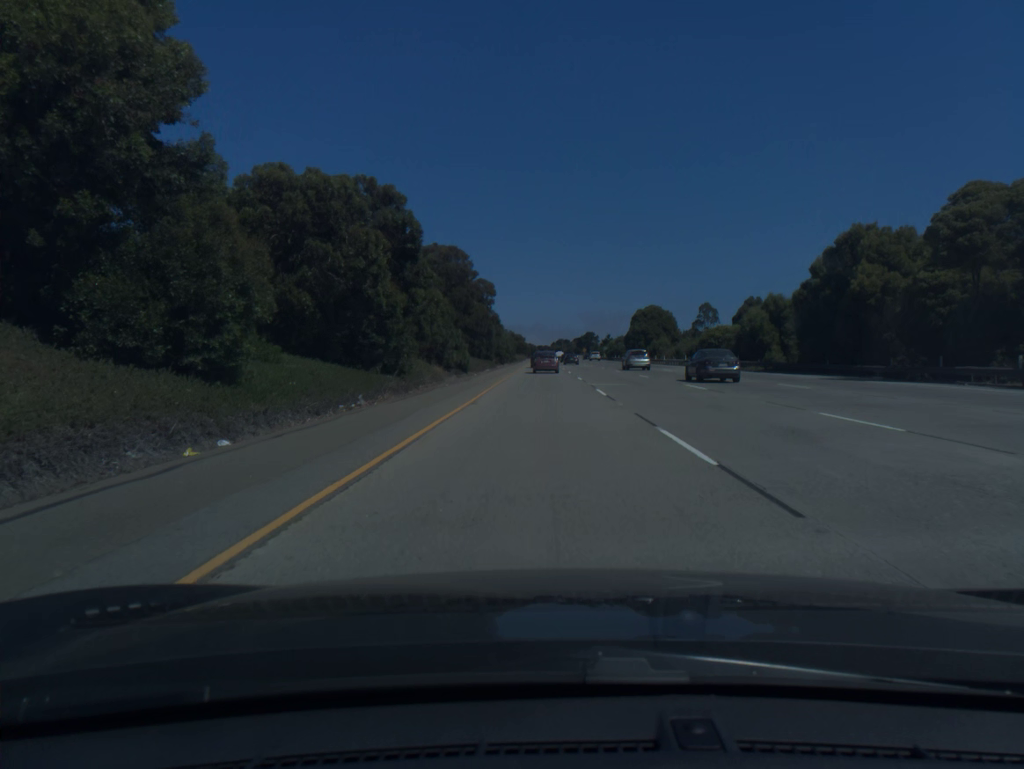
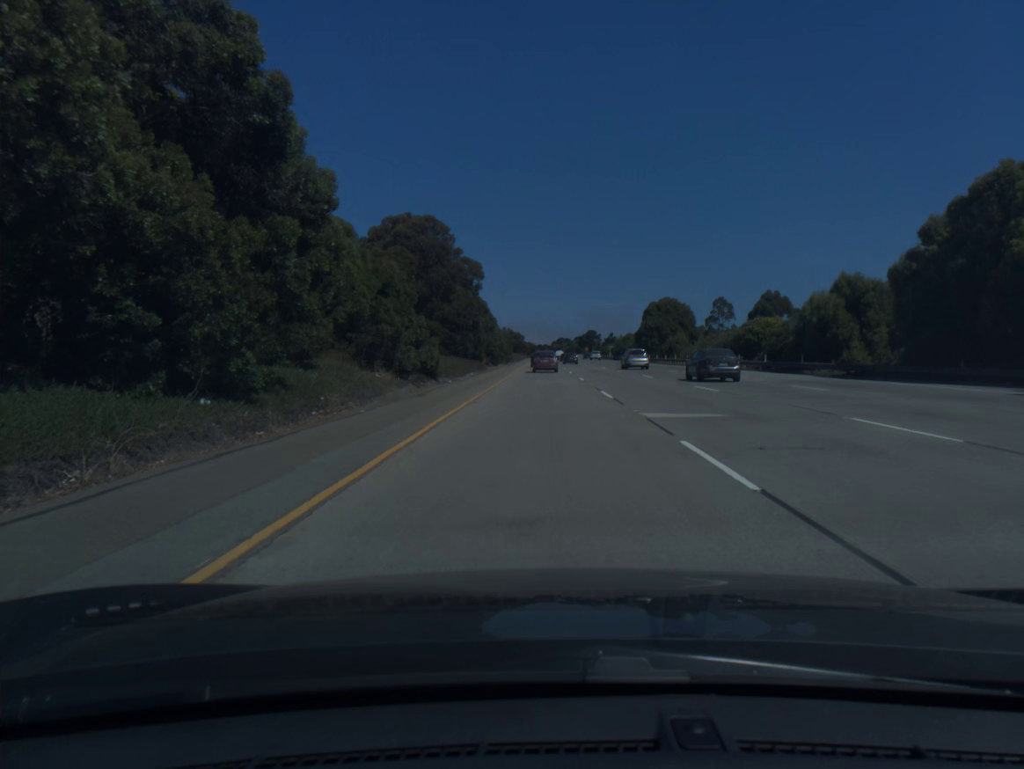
(0.0, +16.3) m; 0°
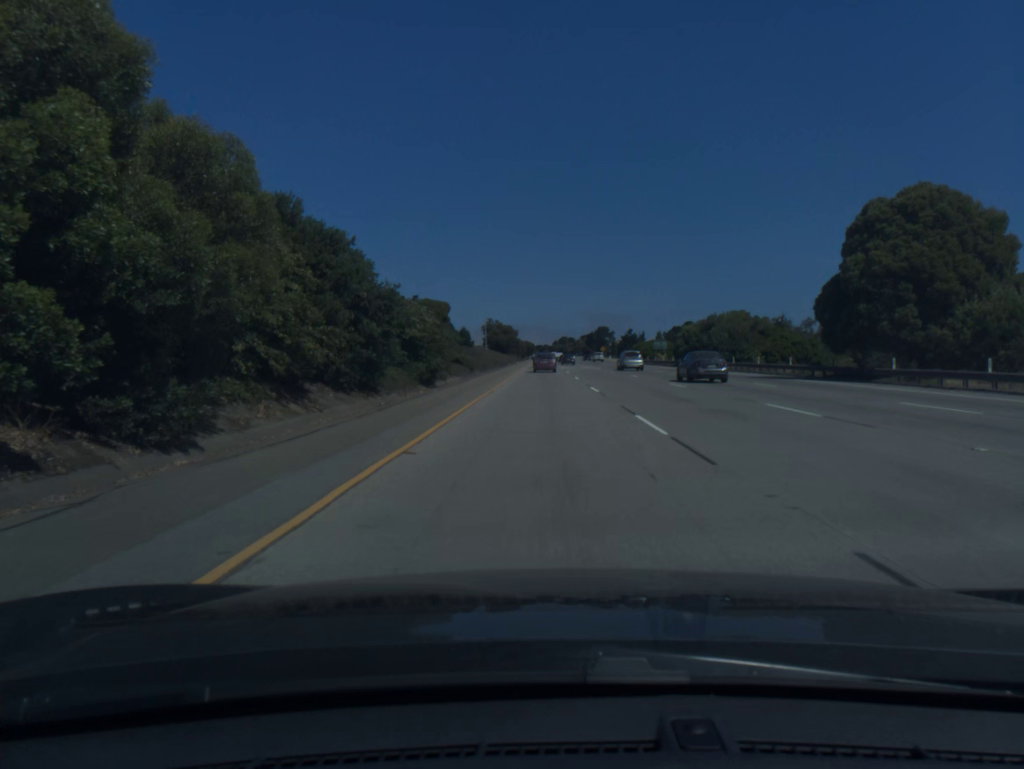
(-0.1, +82.2) m; 0°
